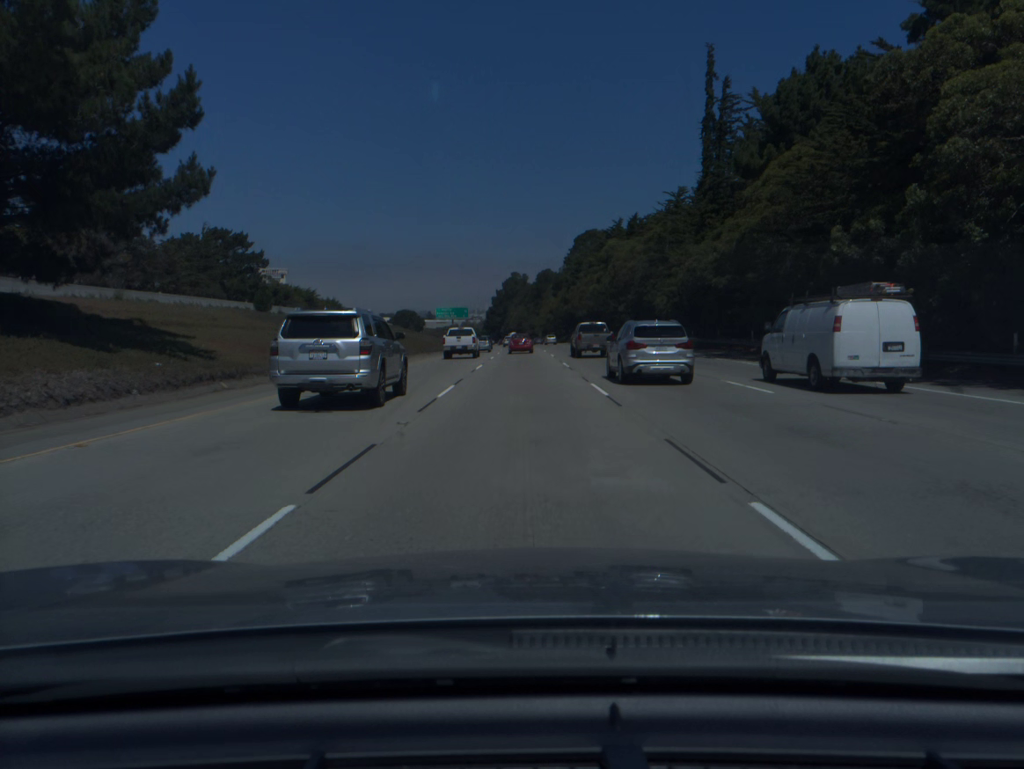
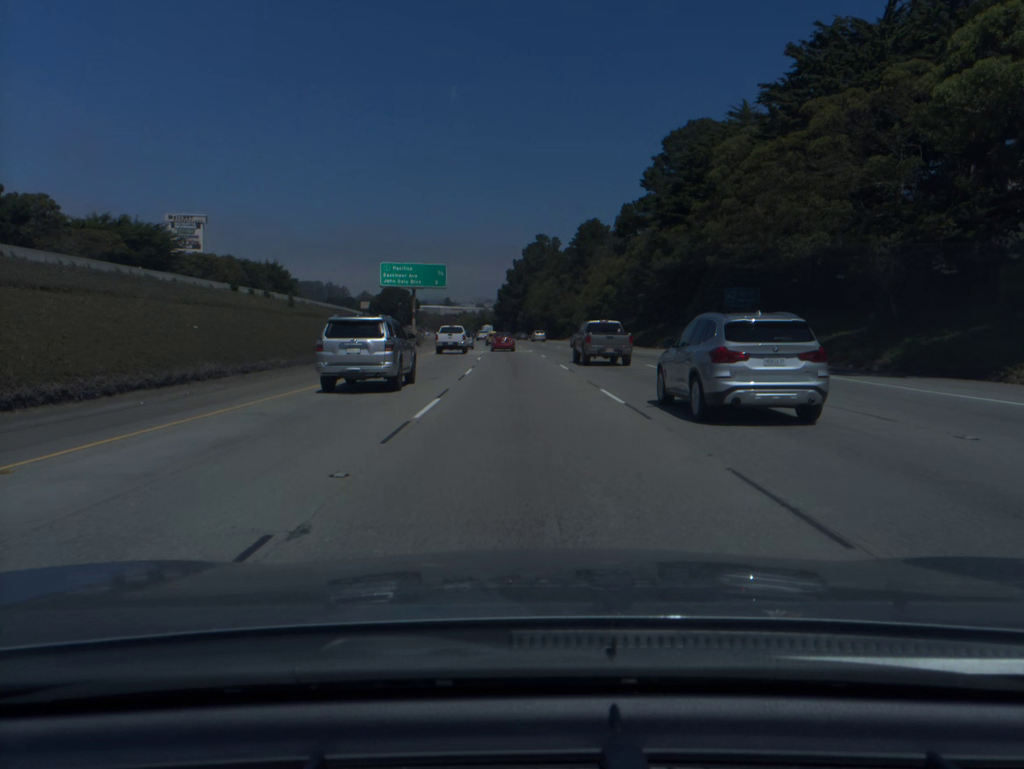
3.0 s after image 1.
(-0.8, +89.4) m; -2°
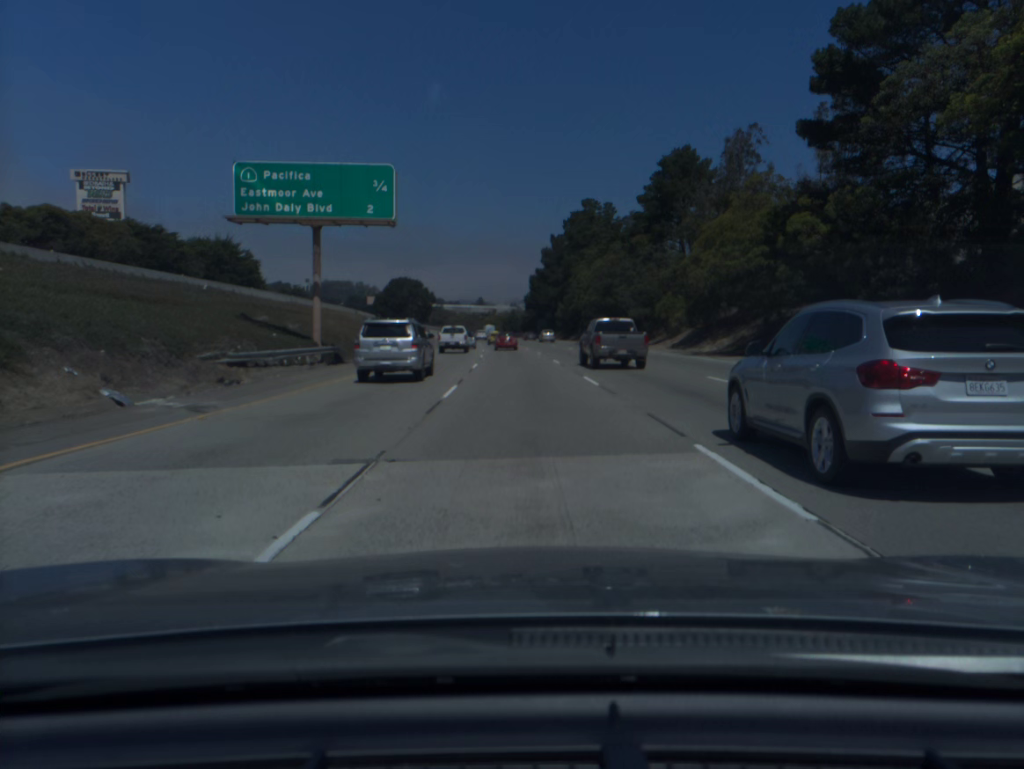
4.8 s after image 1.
(-1.2, +53.5) m; -2°
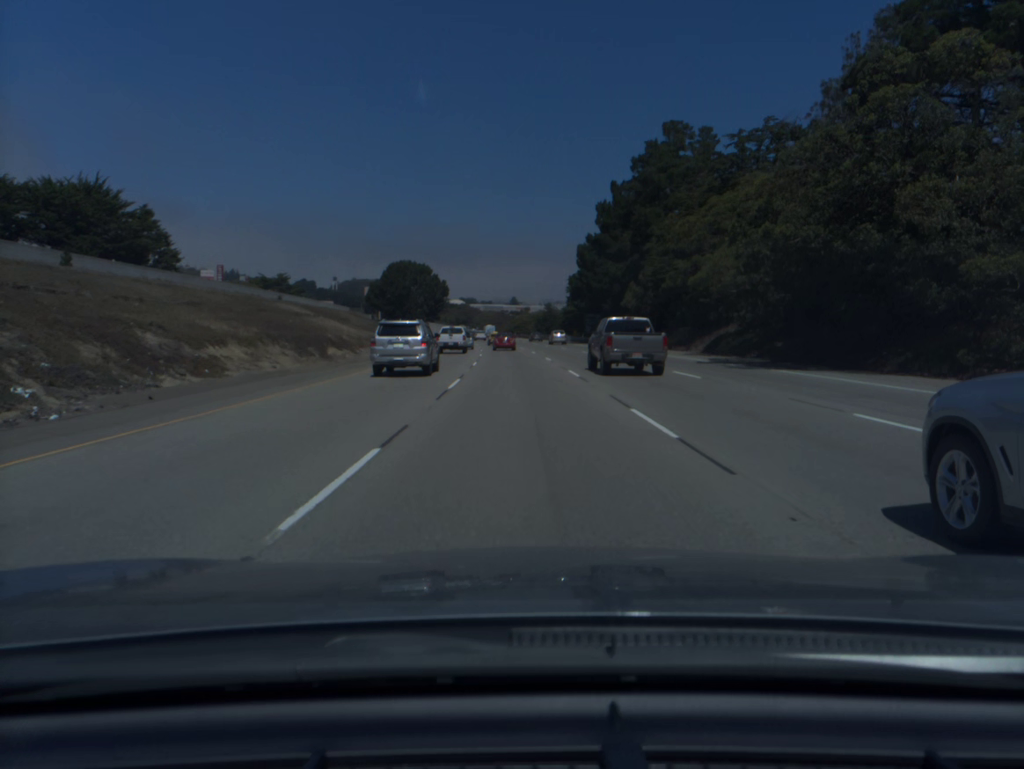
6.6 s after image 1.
(-1.1, +54.0) m; -3°
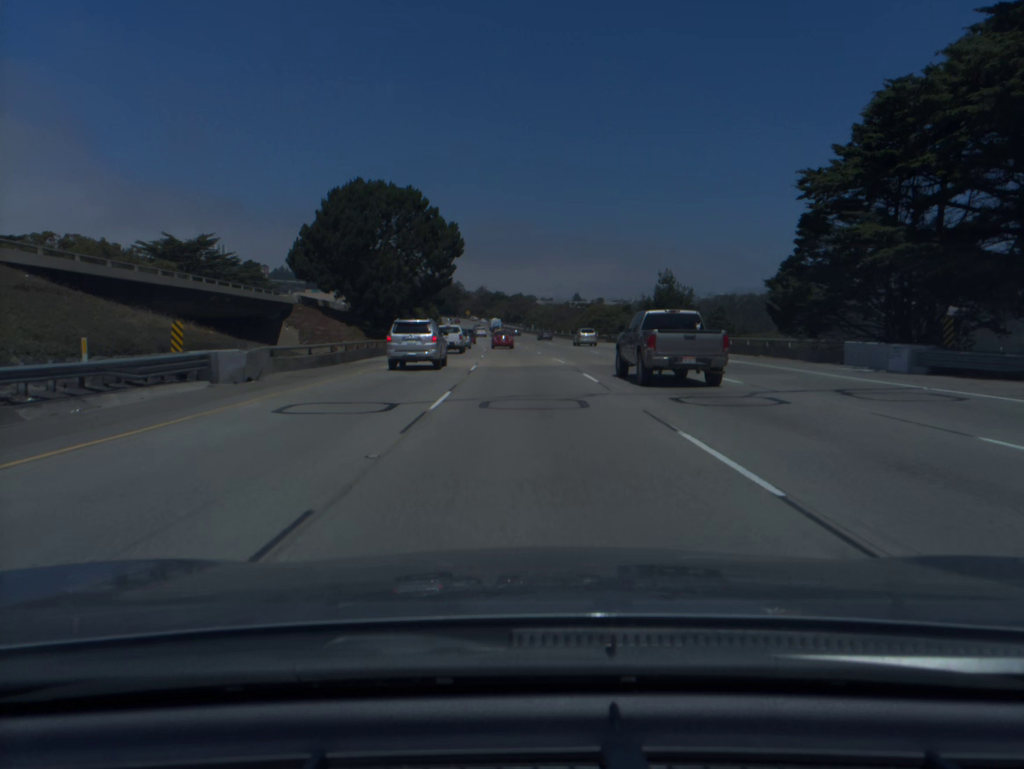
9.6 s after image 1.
(-3.5, +91.1) m; -4°
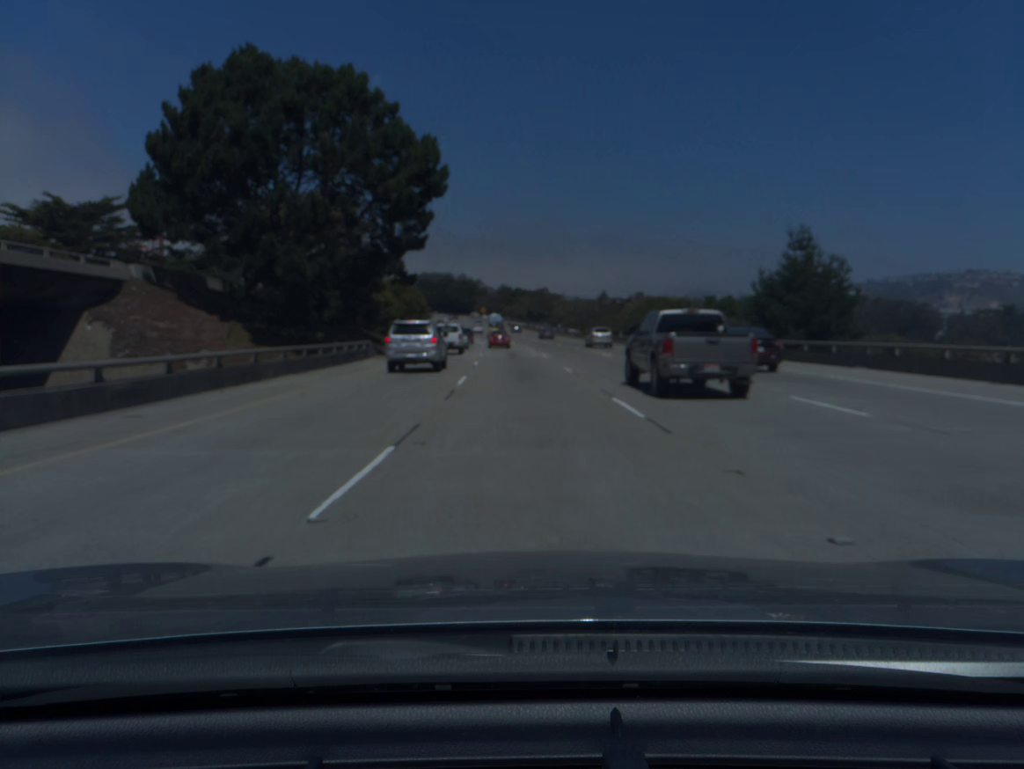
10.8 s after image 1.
(-0.5, +36.8) m; -2°
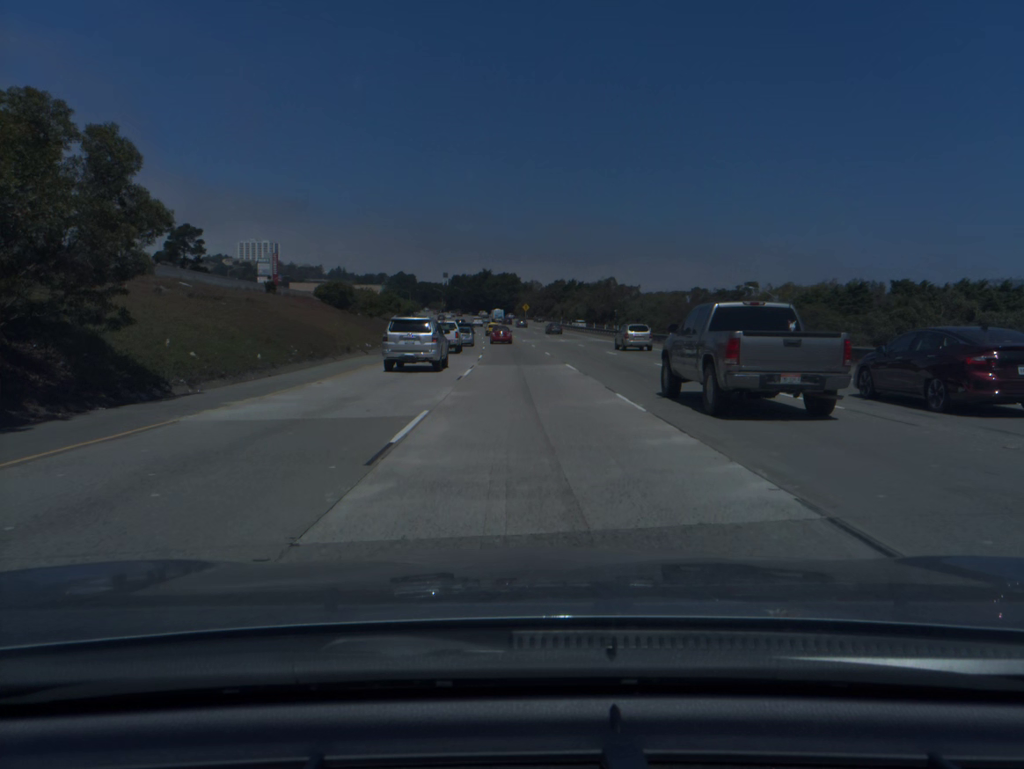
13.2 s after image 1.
(-2.3, +73.9) m; -4°
